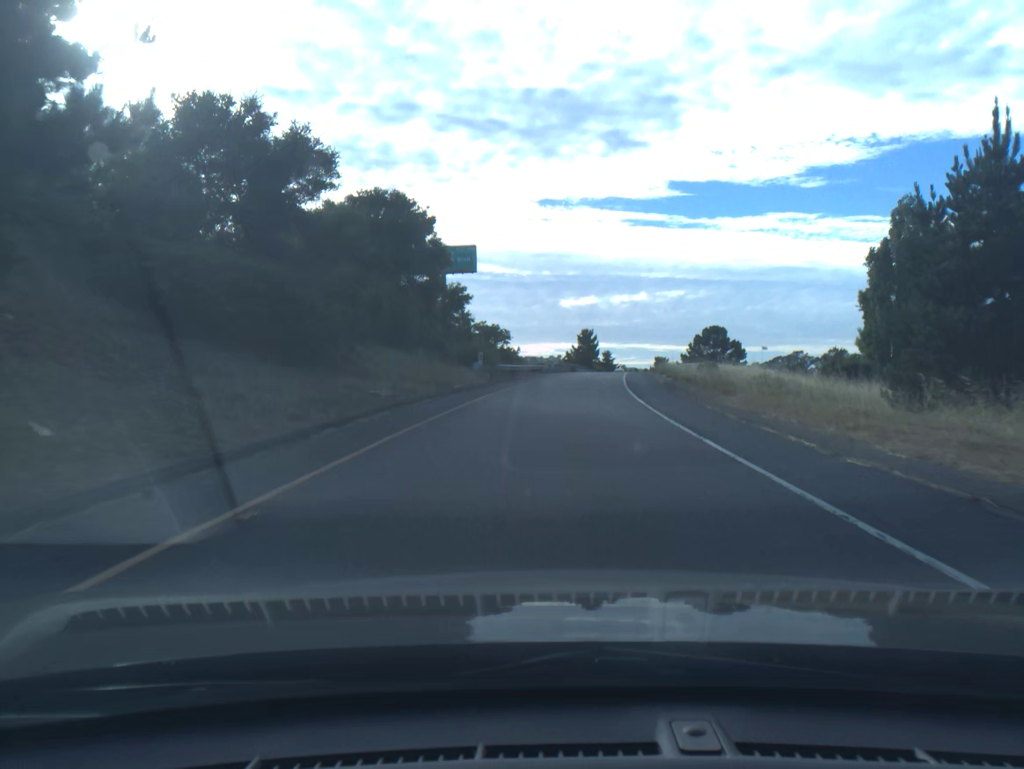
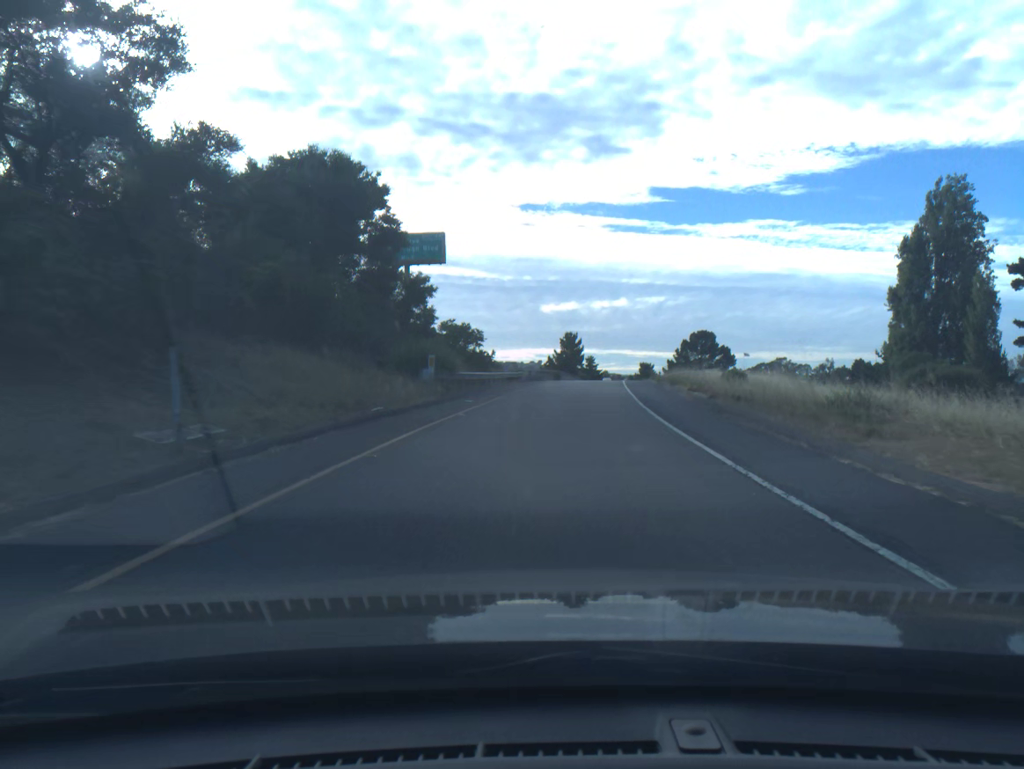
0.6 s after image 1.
(+0.1, +10.7) m; +1°
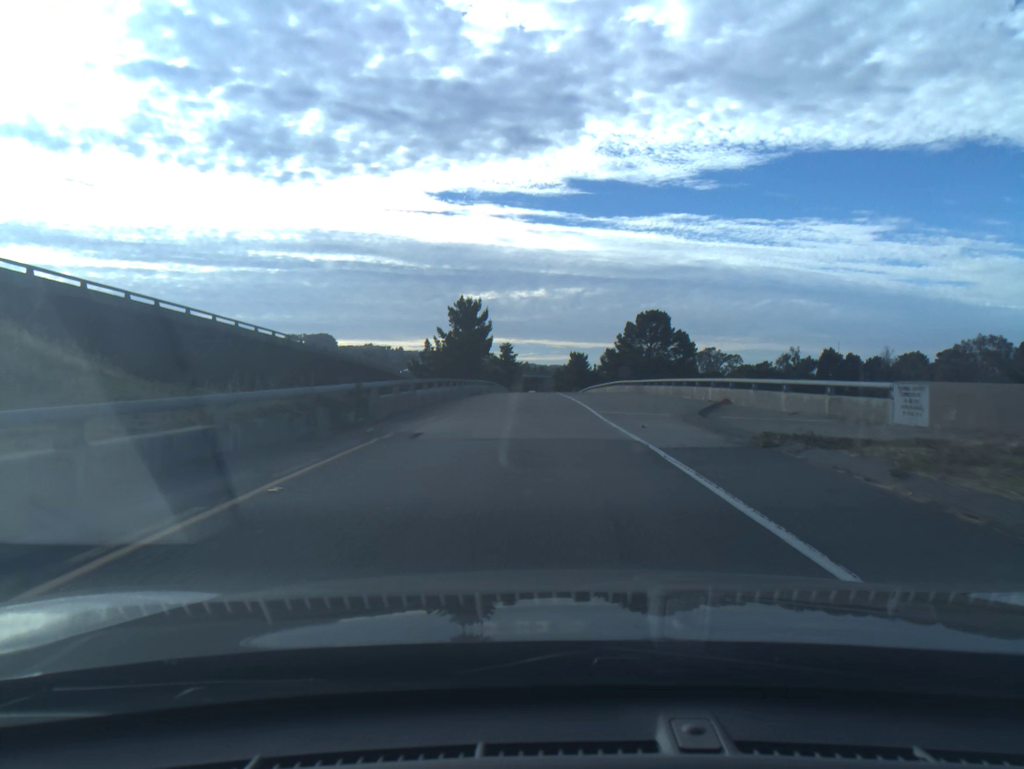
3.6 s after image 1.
(+3.7, +52.9) m; +6°
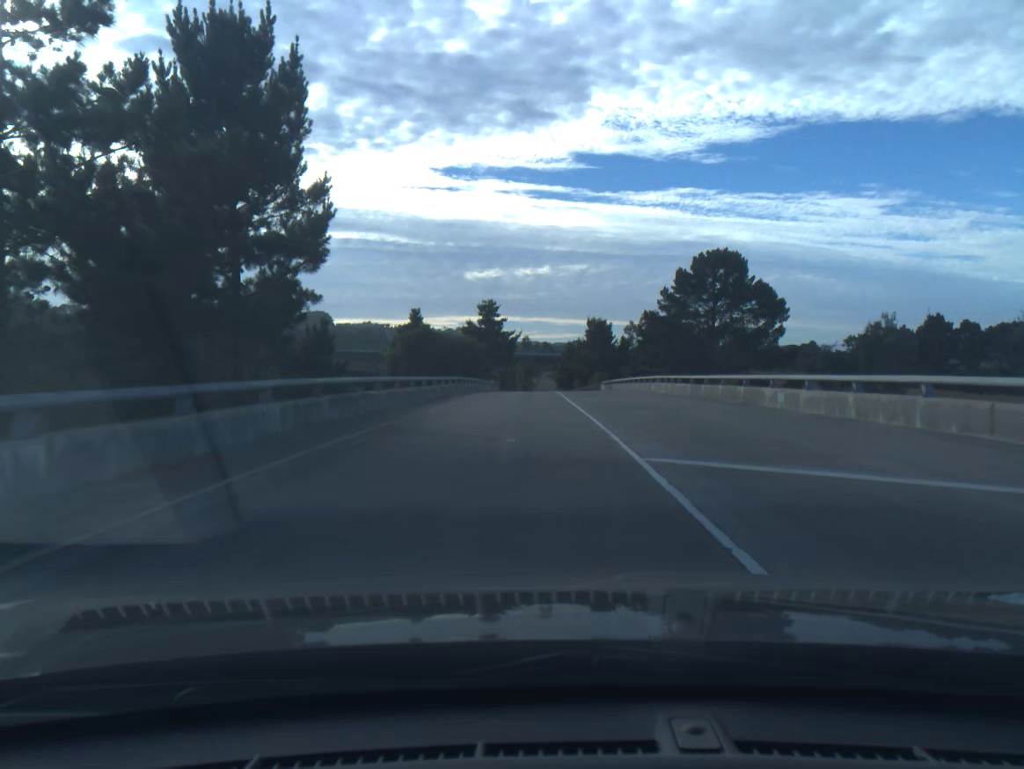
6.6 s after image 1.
(0.0, +55.3) m; 0°
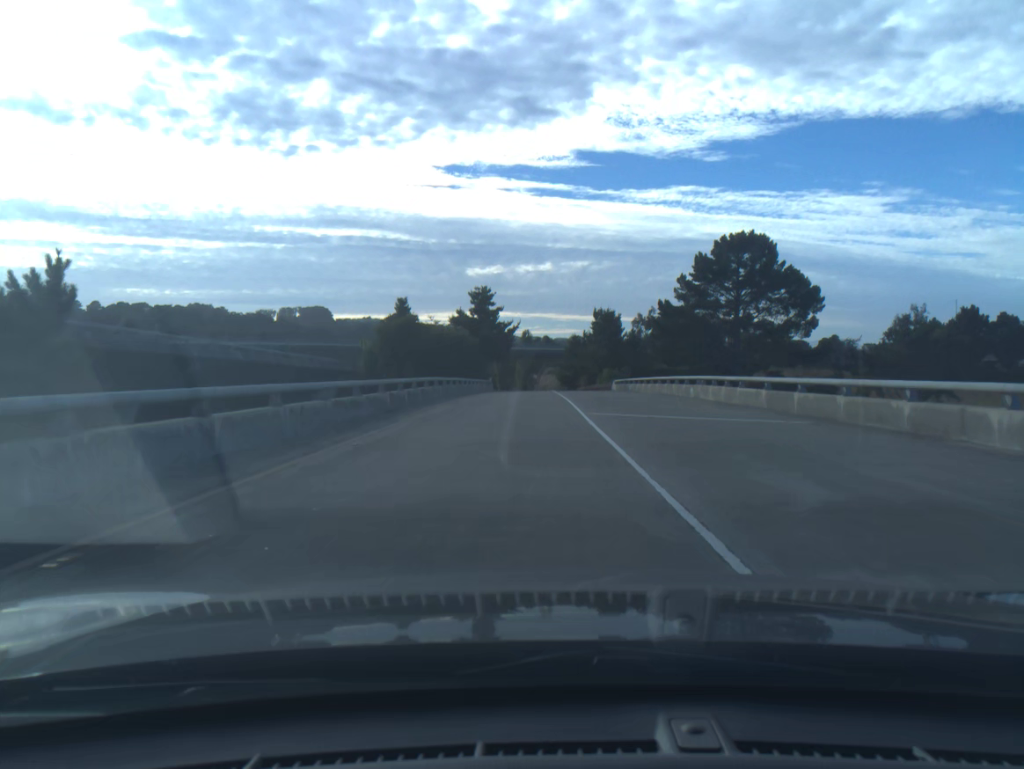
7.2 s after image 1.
(0.0, +11.6) m; 0°
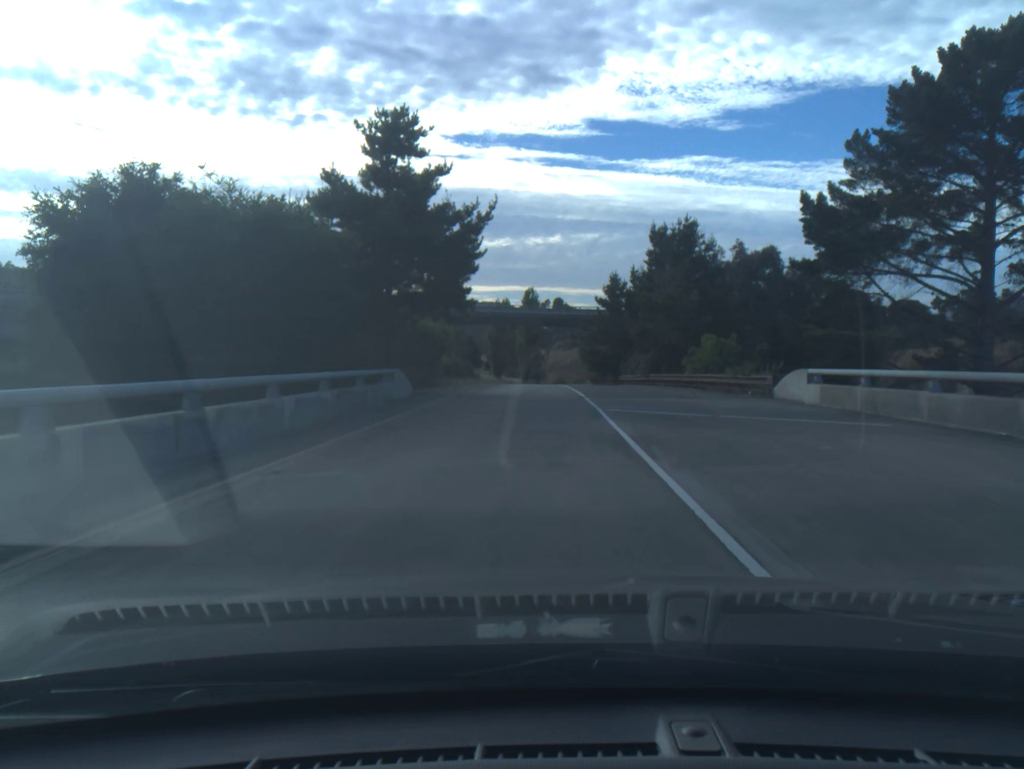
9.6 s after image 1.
(-0.2, +48.9) m; -1°
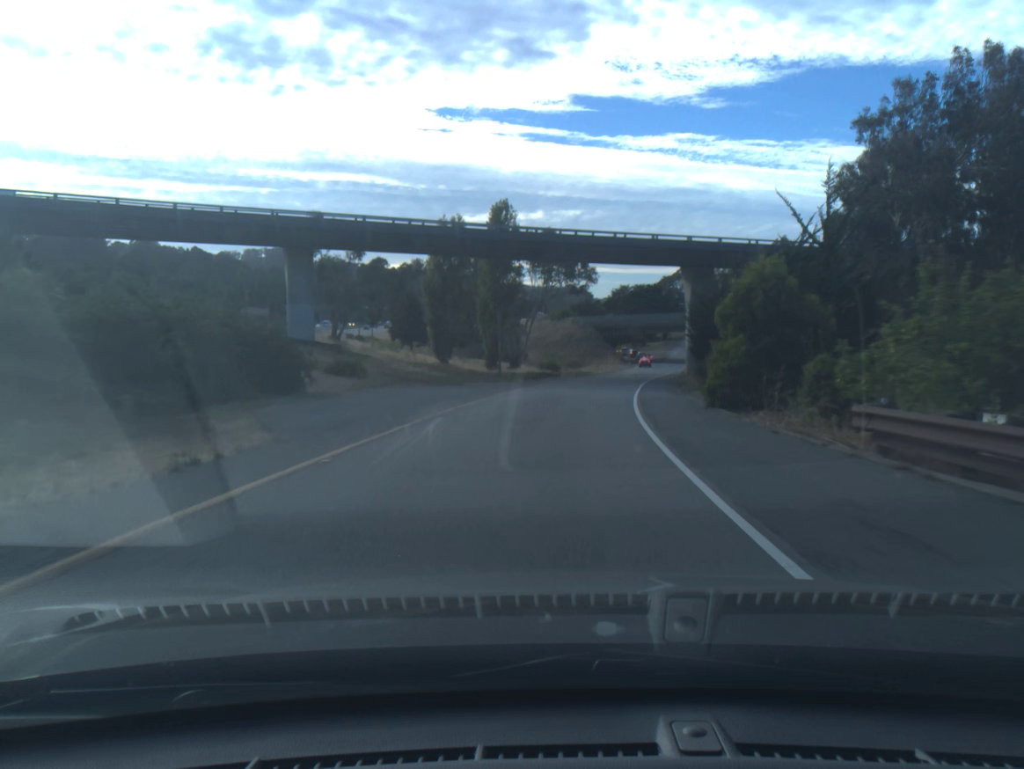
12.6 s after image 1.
(-0.1, +59.2) m; +1°
